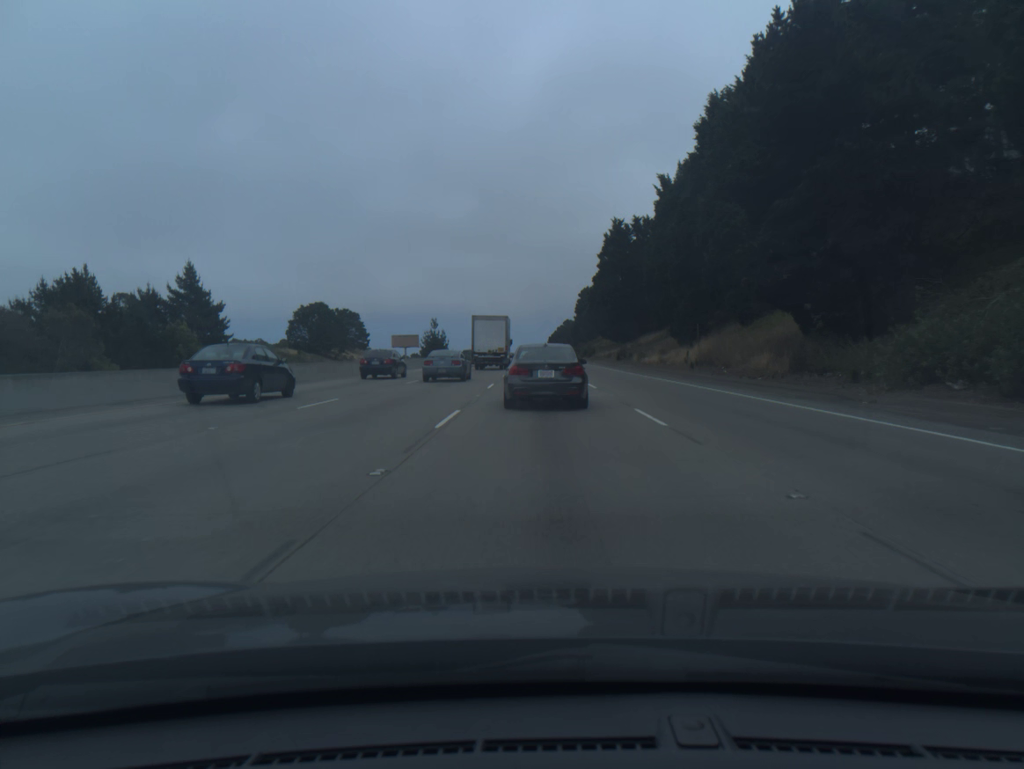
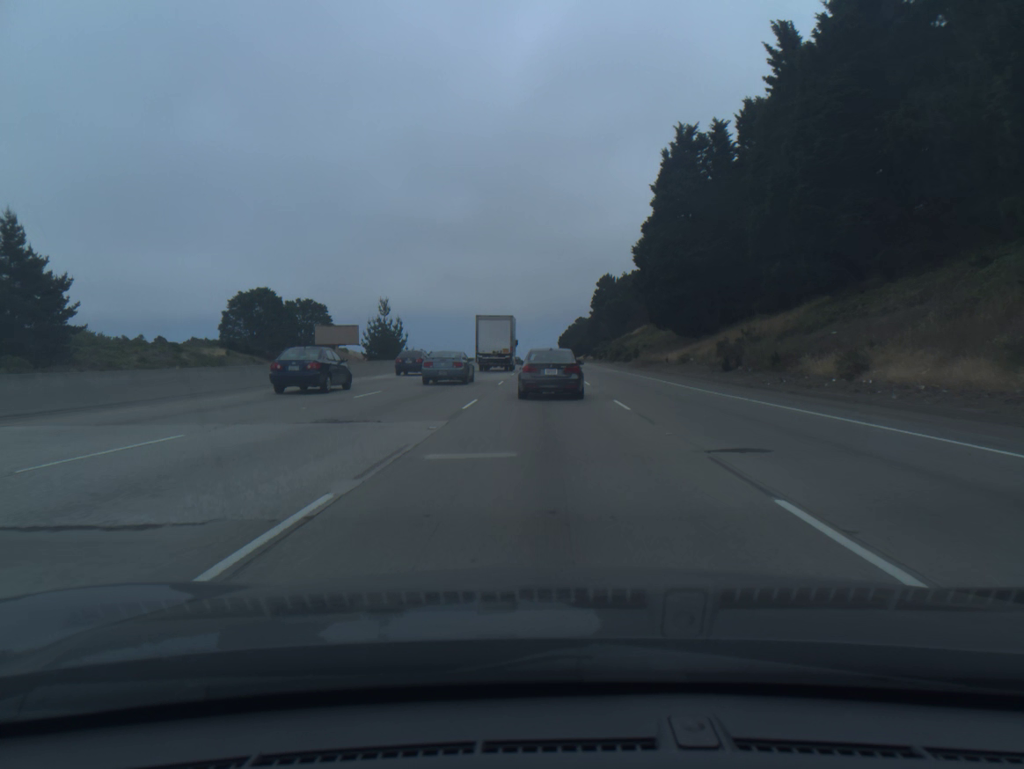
(-0.4, +53.6) m; -1°
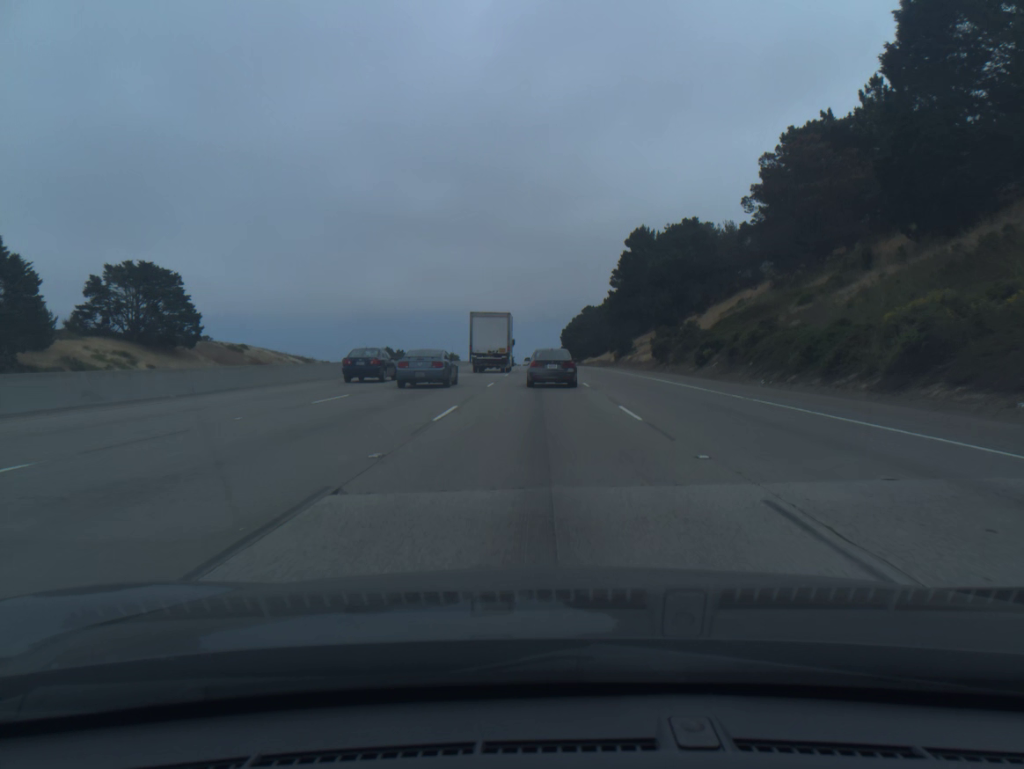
(-0.3, +91.0) m; 0°
